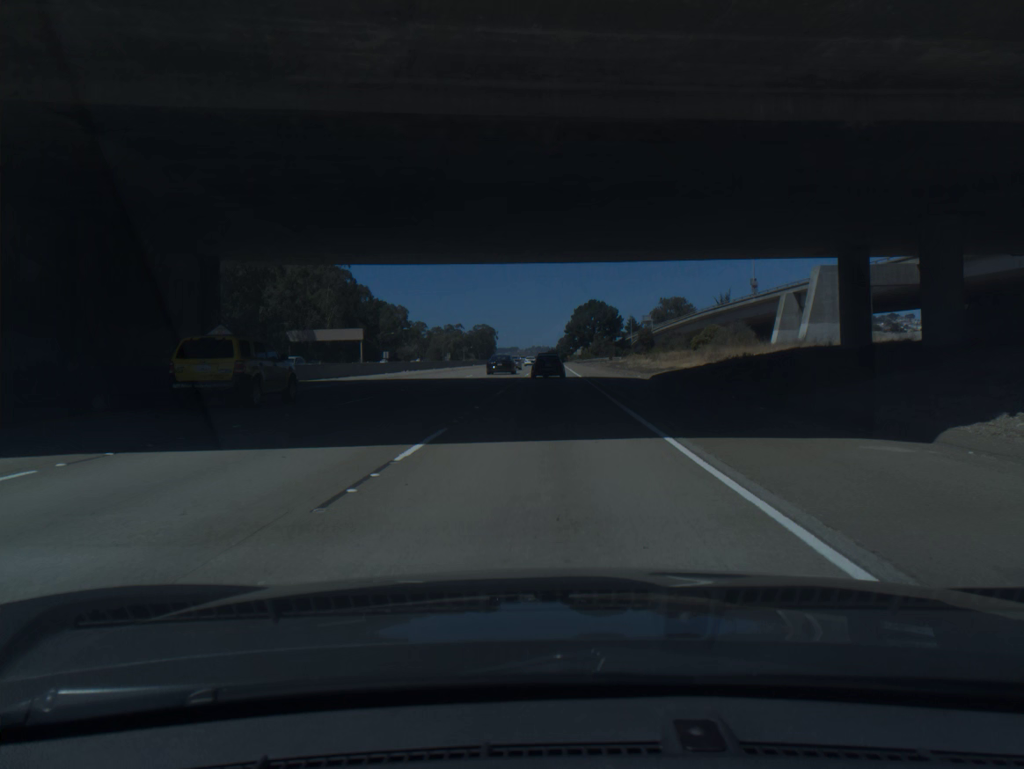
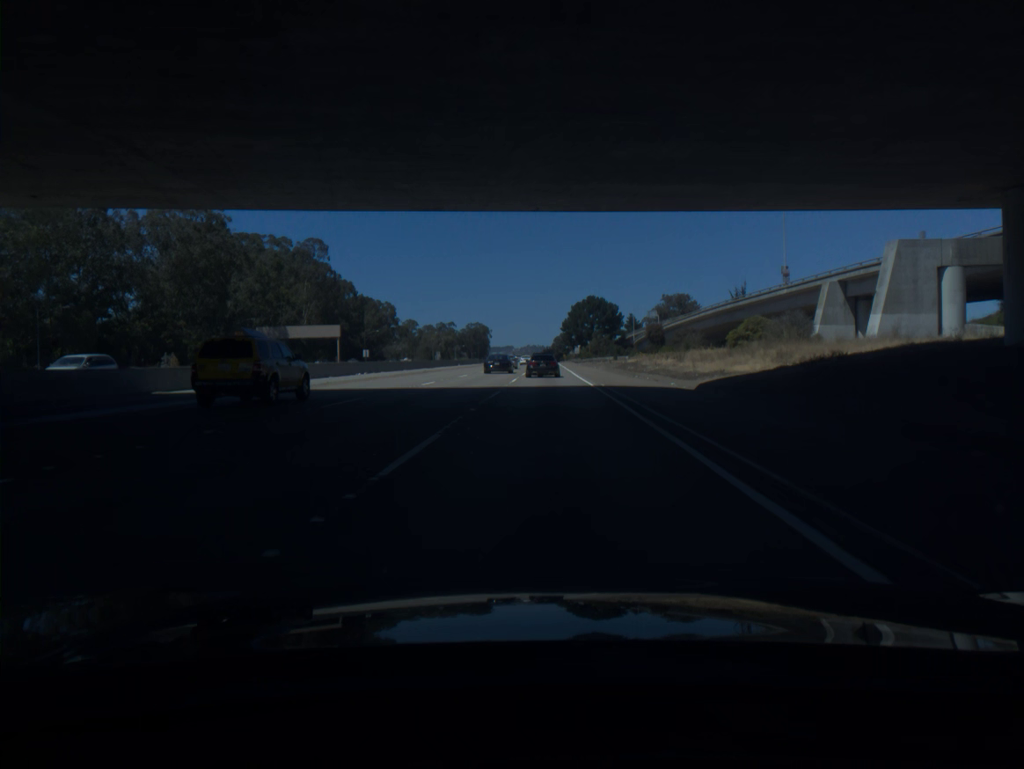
(+0.1, +15.8) m; 0°
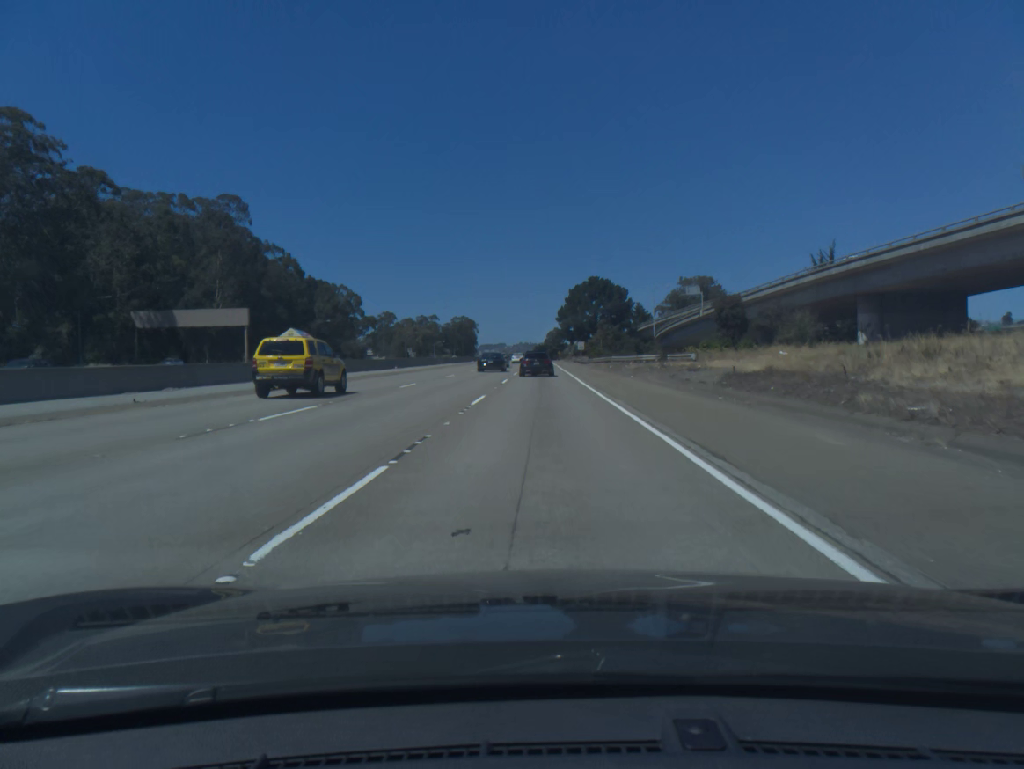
(+0.2, +46.8) m; +1°
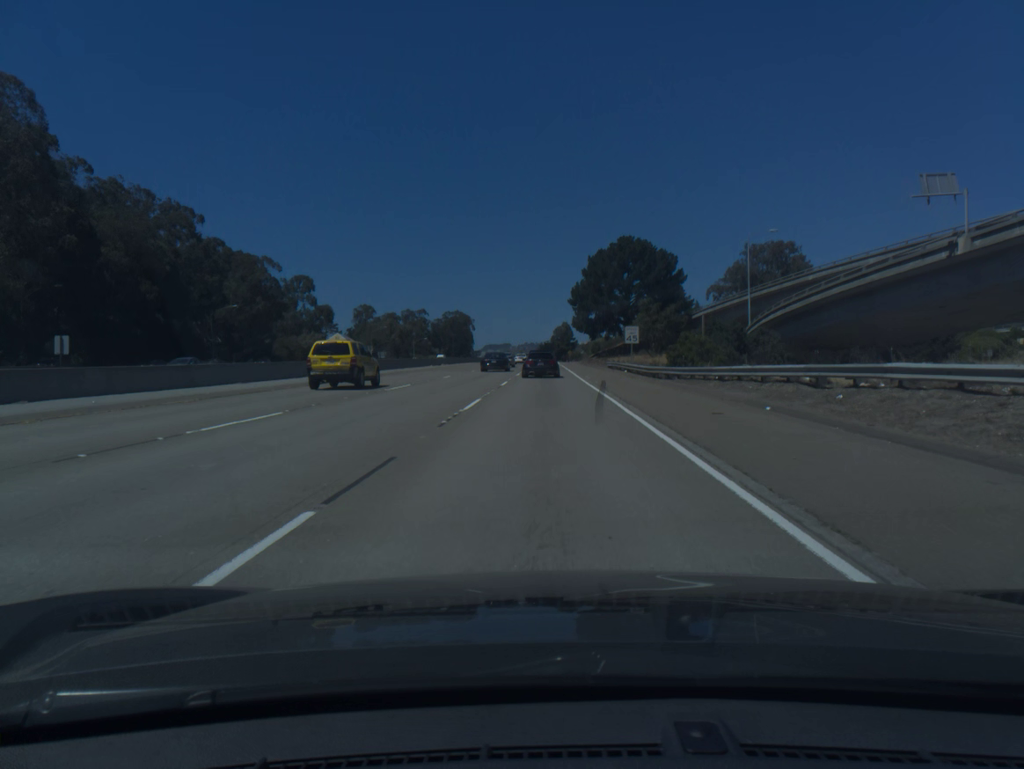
(-0.2, +60.7) m; 0°
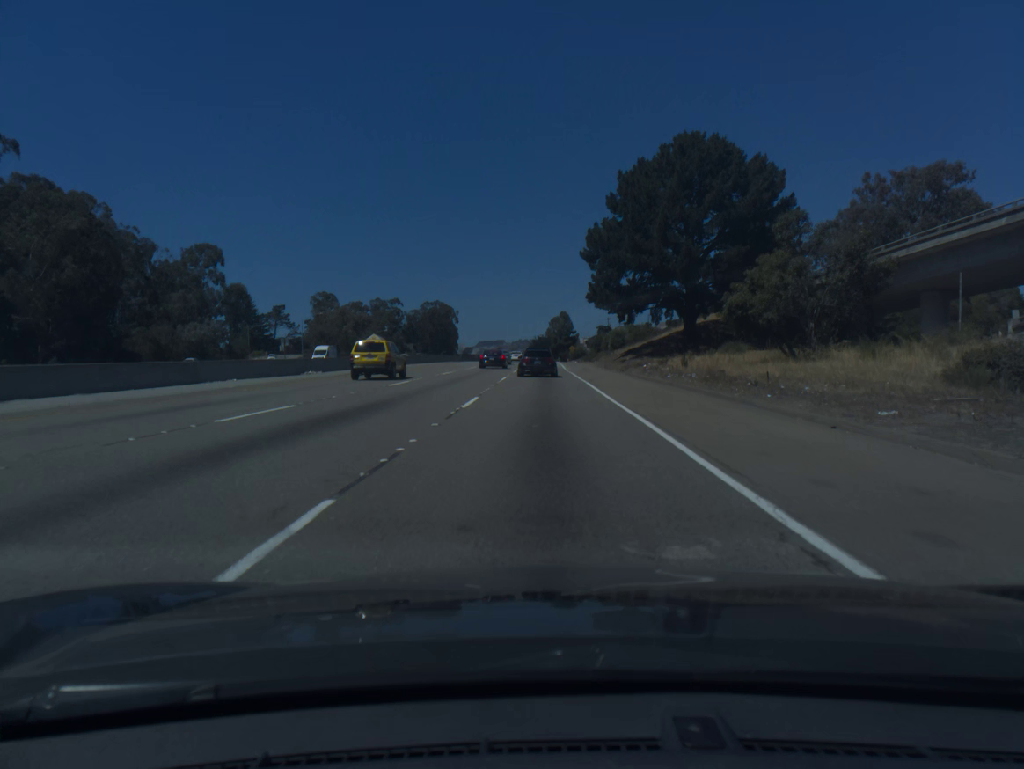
(+0.1, +57.8) m; 0°
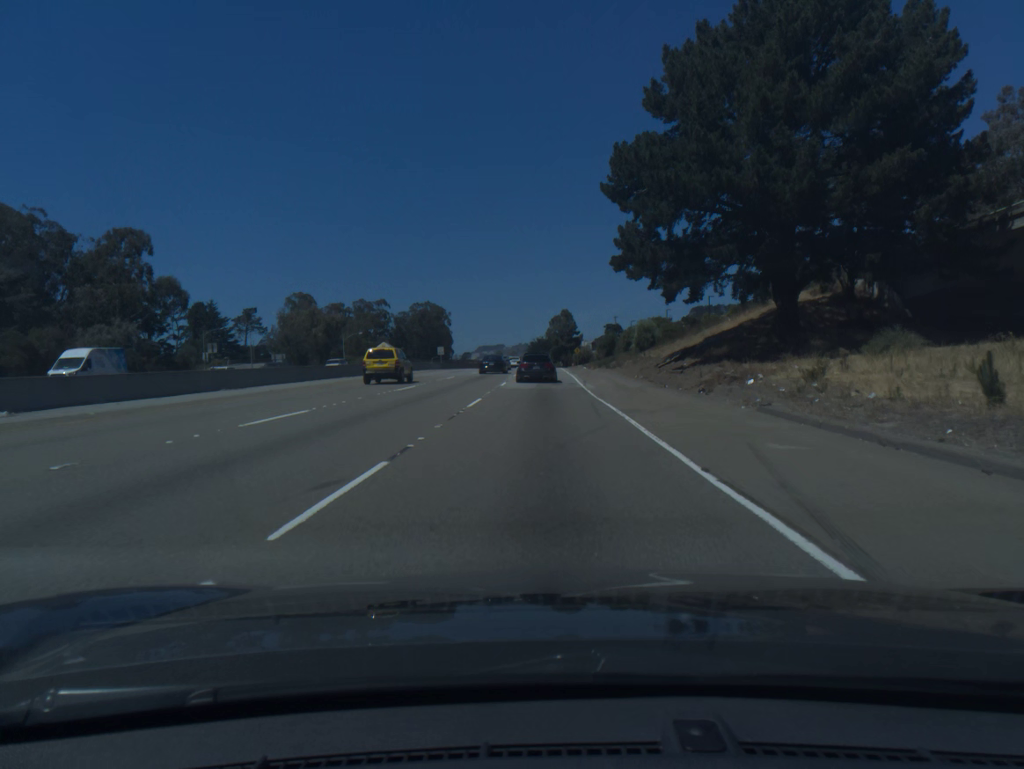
(+0.1, +28.0) m; 0°
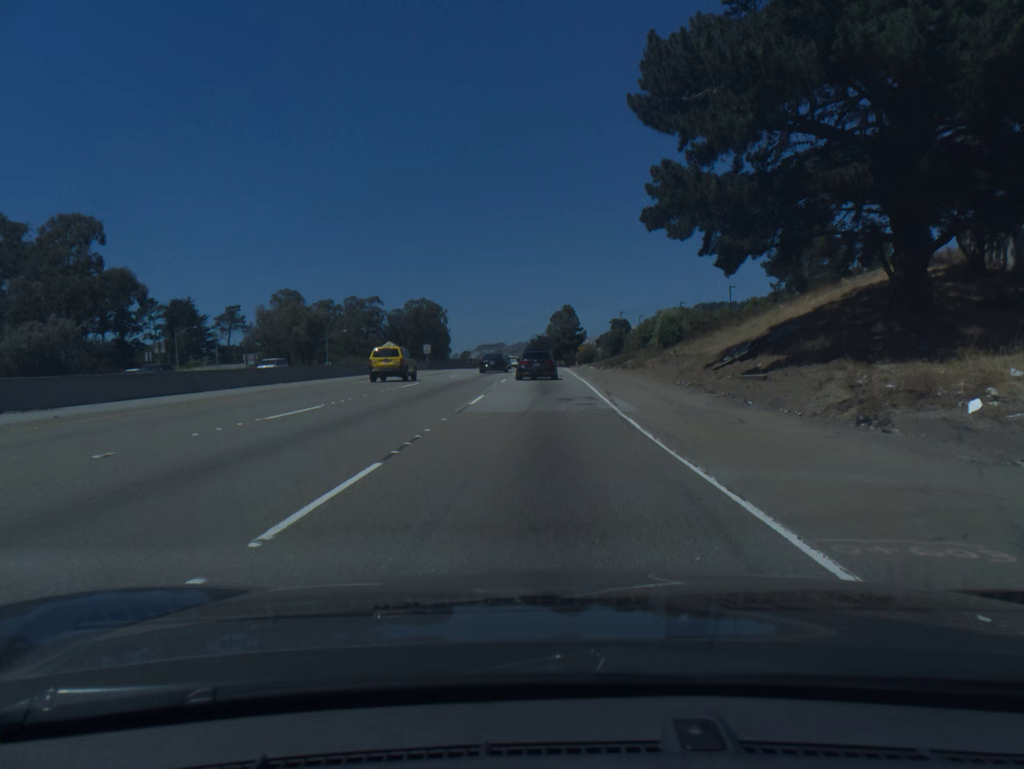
(0.0, +13.7) m; 0°
